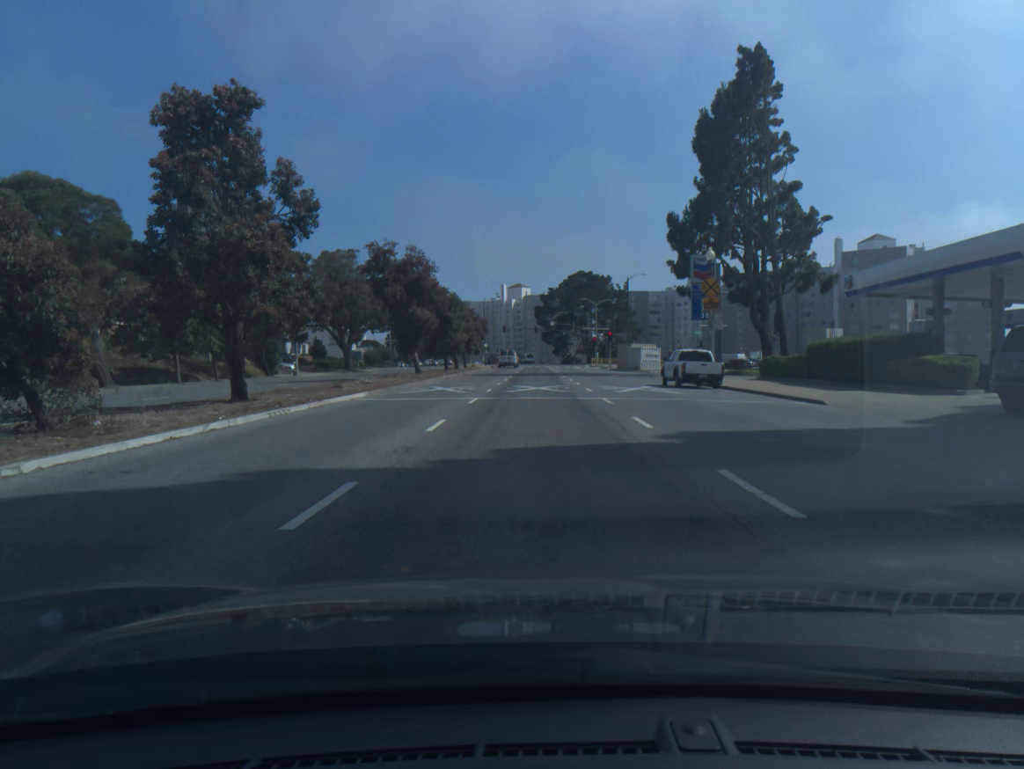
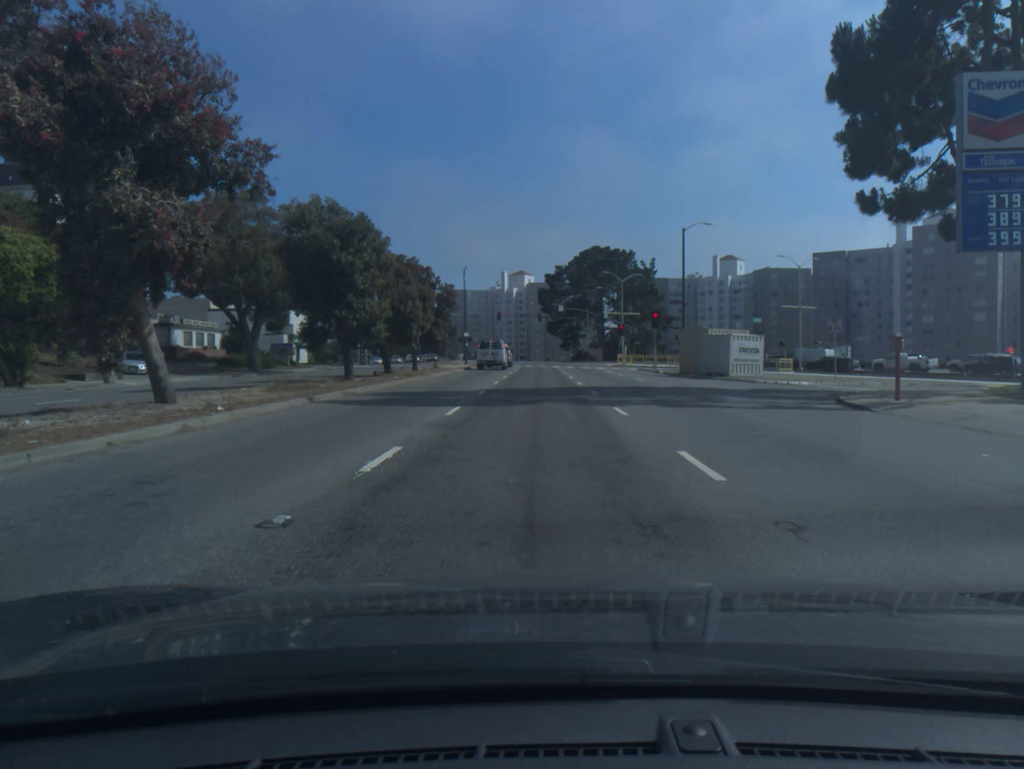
(0.0, +34.7) m; 0°
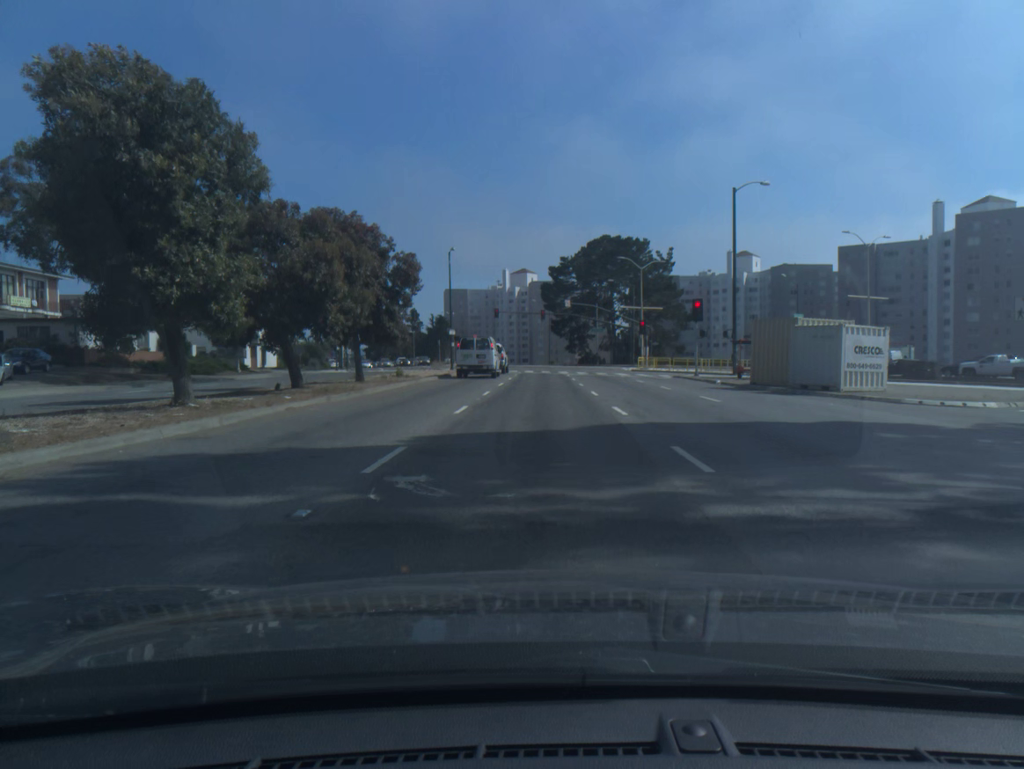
(0.0, +15.2) m; 0°
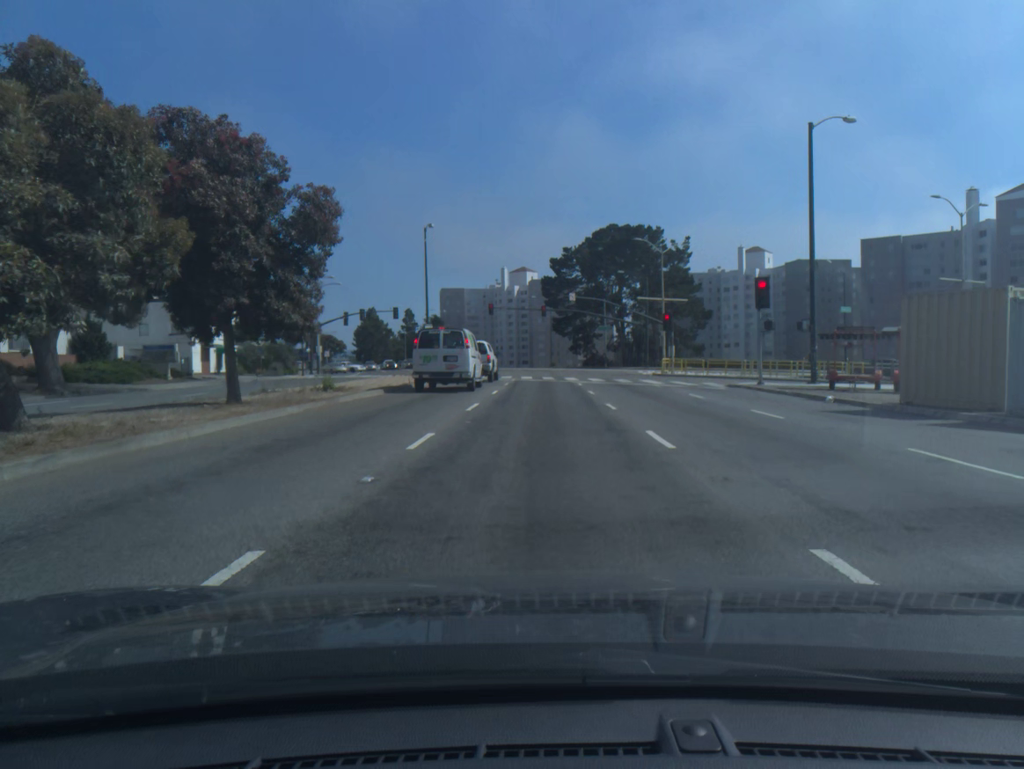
(0.0, +13.3) m; 0°
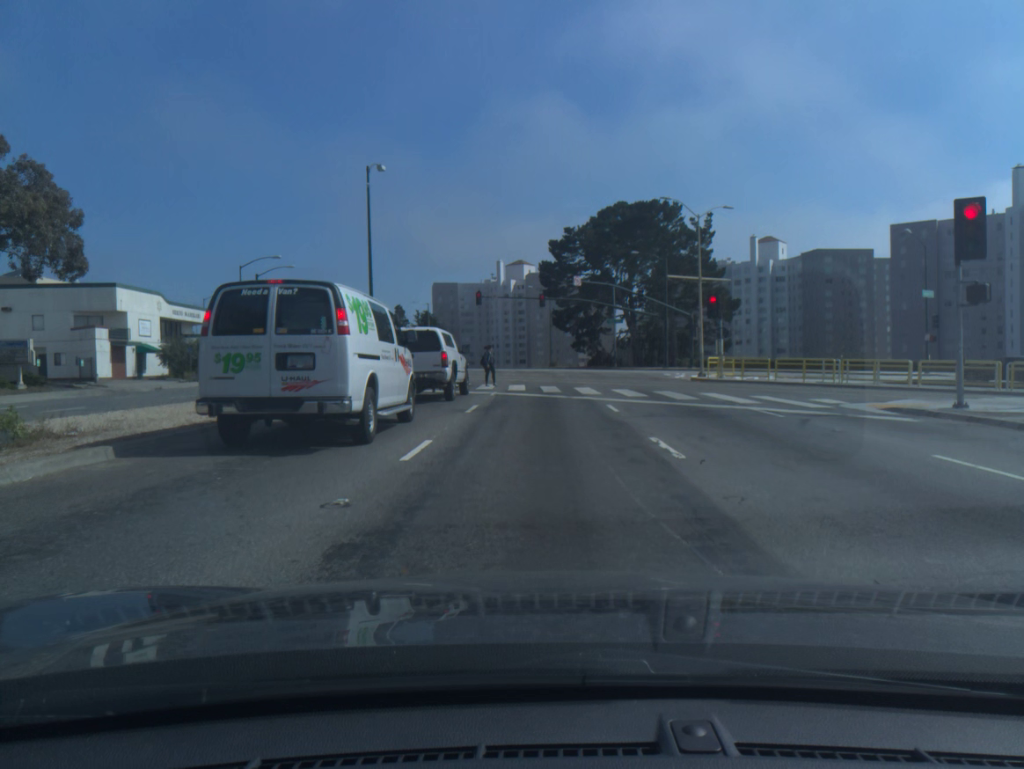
(0.0, +16.1) m; 0°
